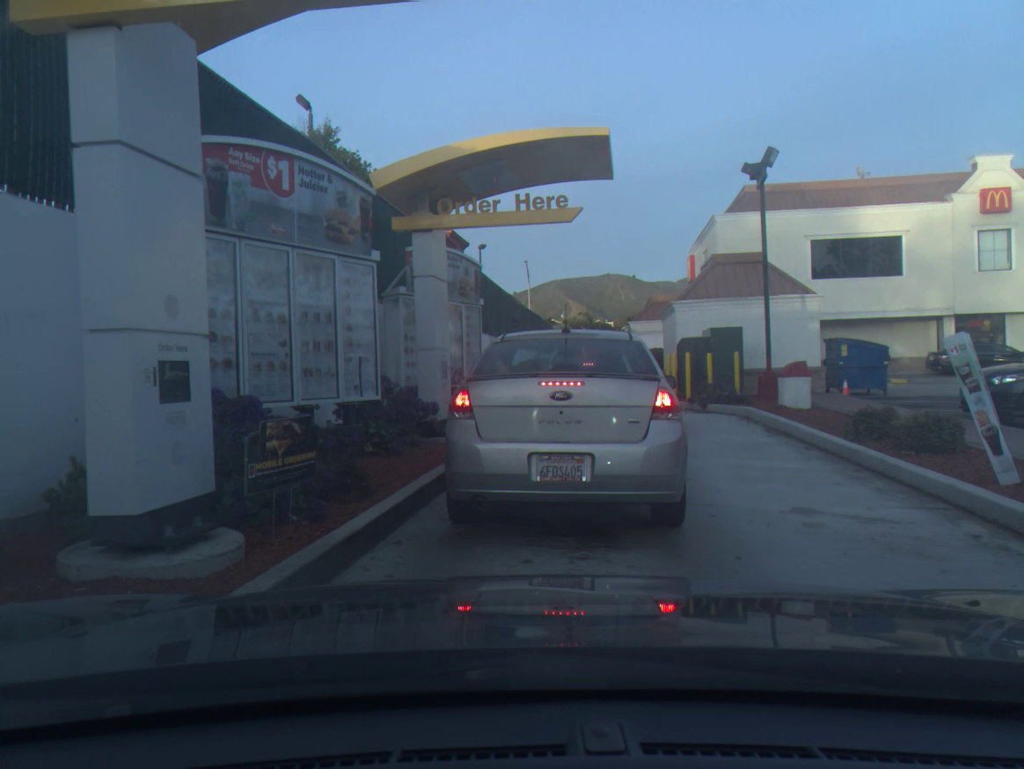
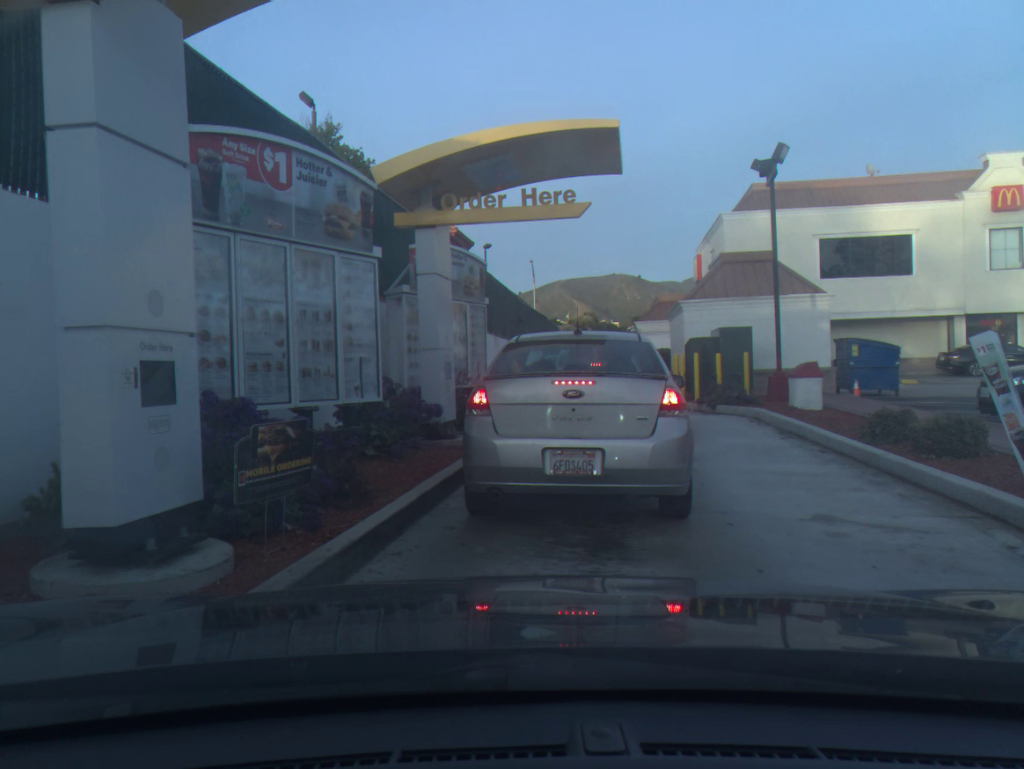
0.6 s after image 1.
(0.0, +0.3) m; 0°
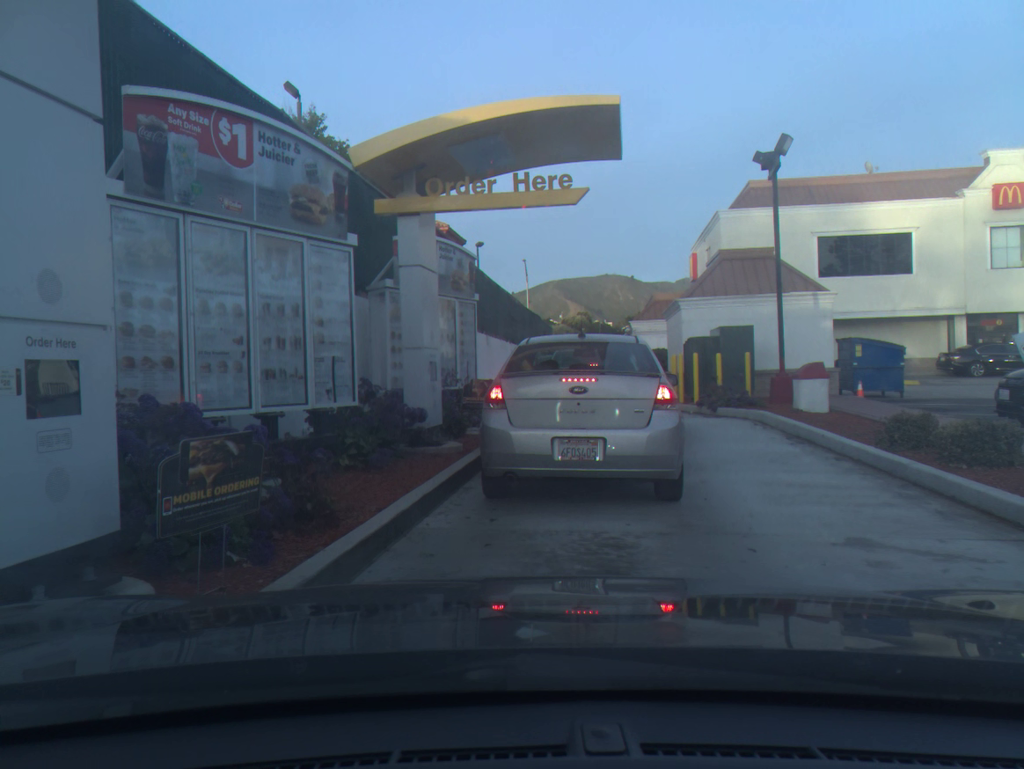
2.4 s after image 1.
(0.0, +0.8) m; +1°
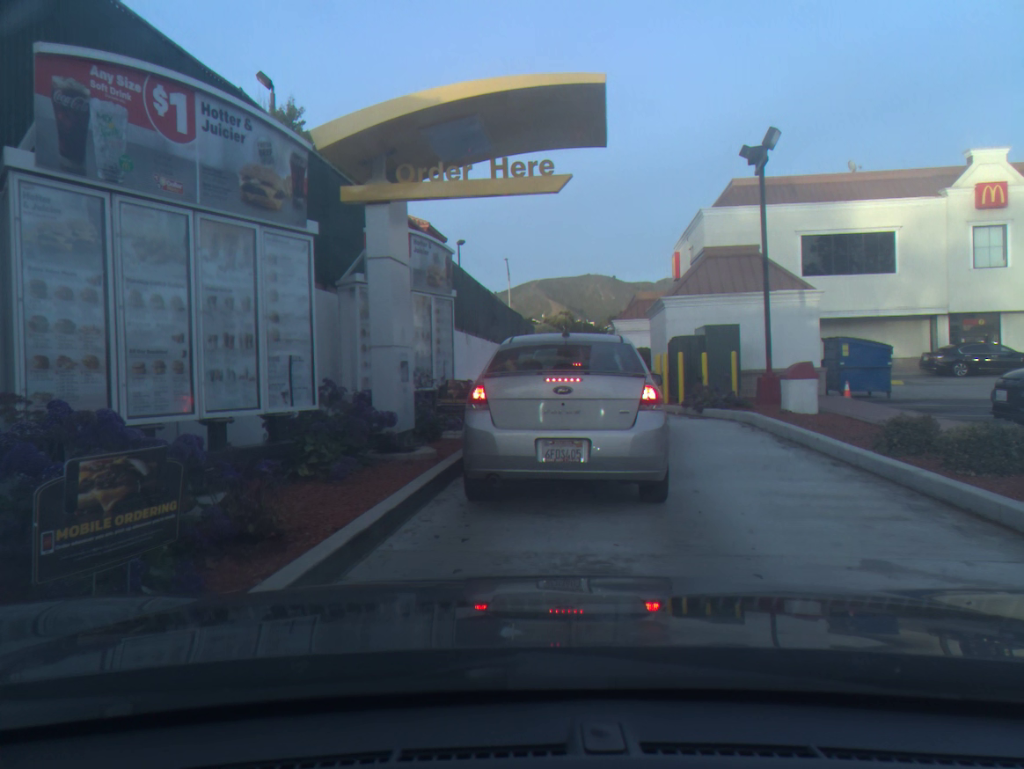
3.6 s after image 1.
(+0.1, +0.6) m; +1°
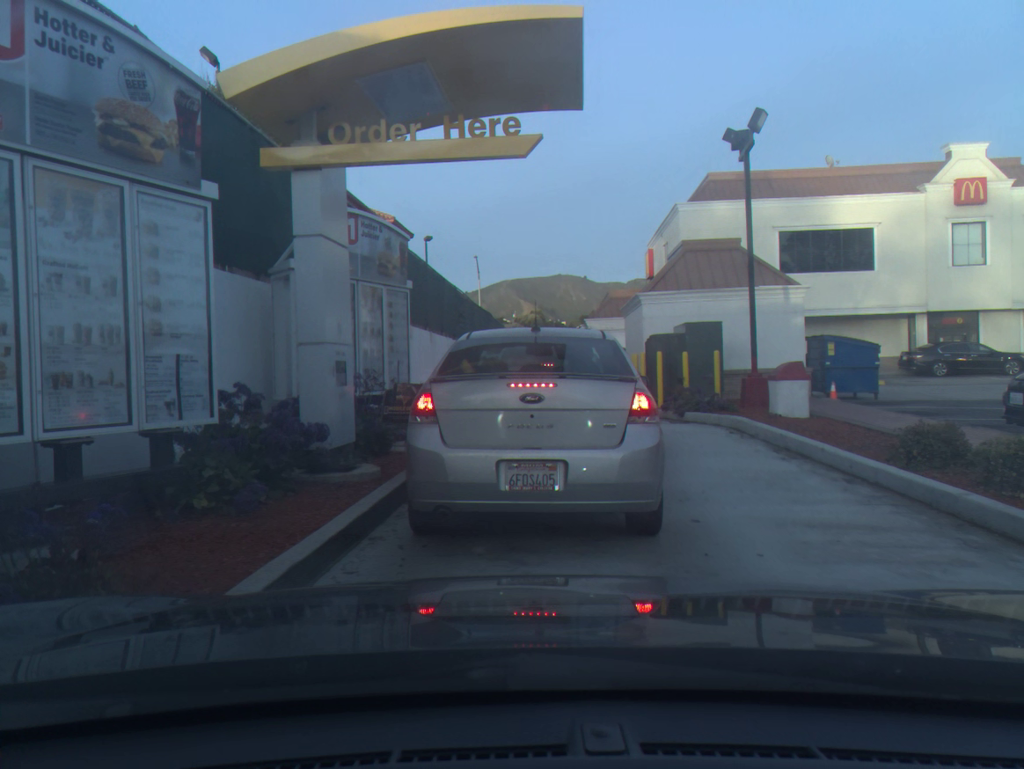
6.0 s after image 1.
(+0.2, +1.4) m; +2°
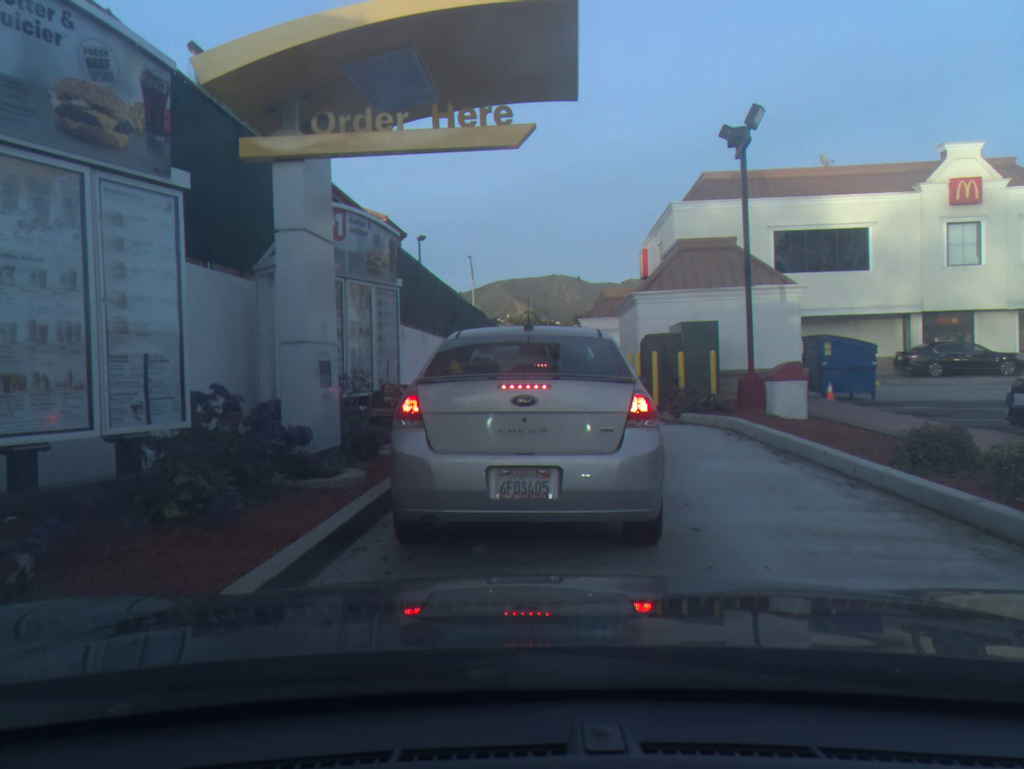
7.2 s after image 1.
(0.0, +0.3) m; 0°
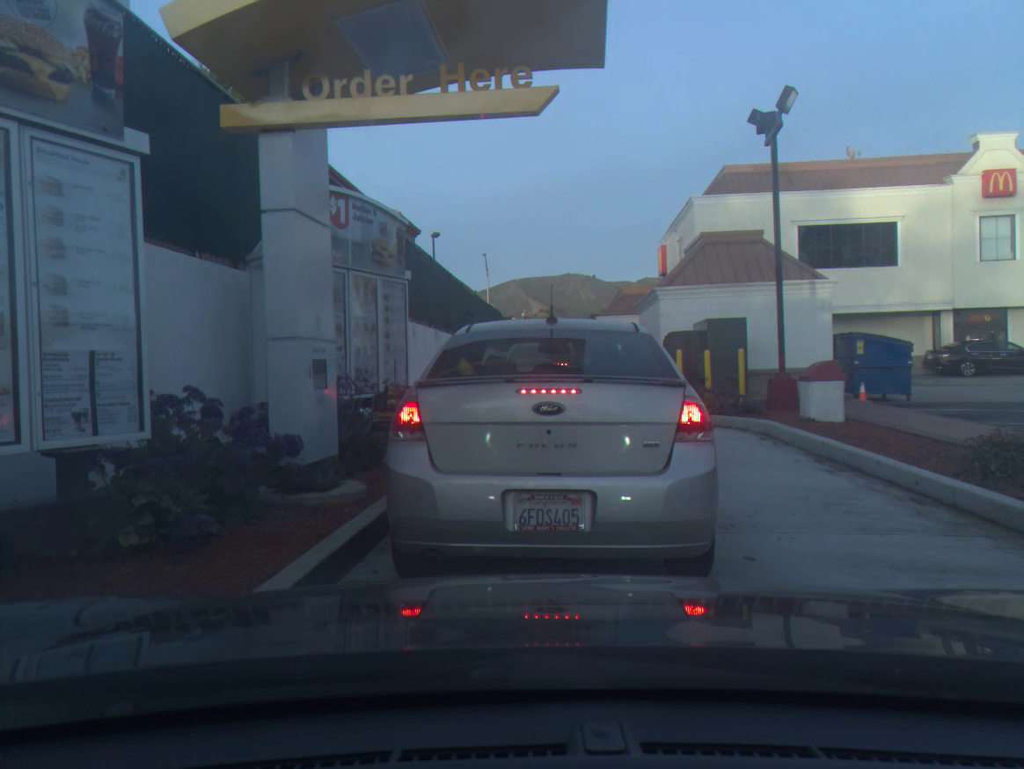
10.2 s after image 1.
(0.0, +0.8) m; -1°
